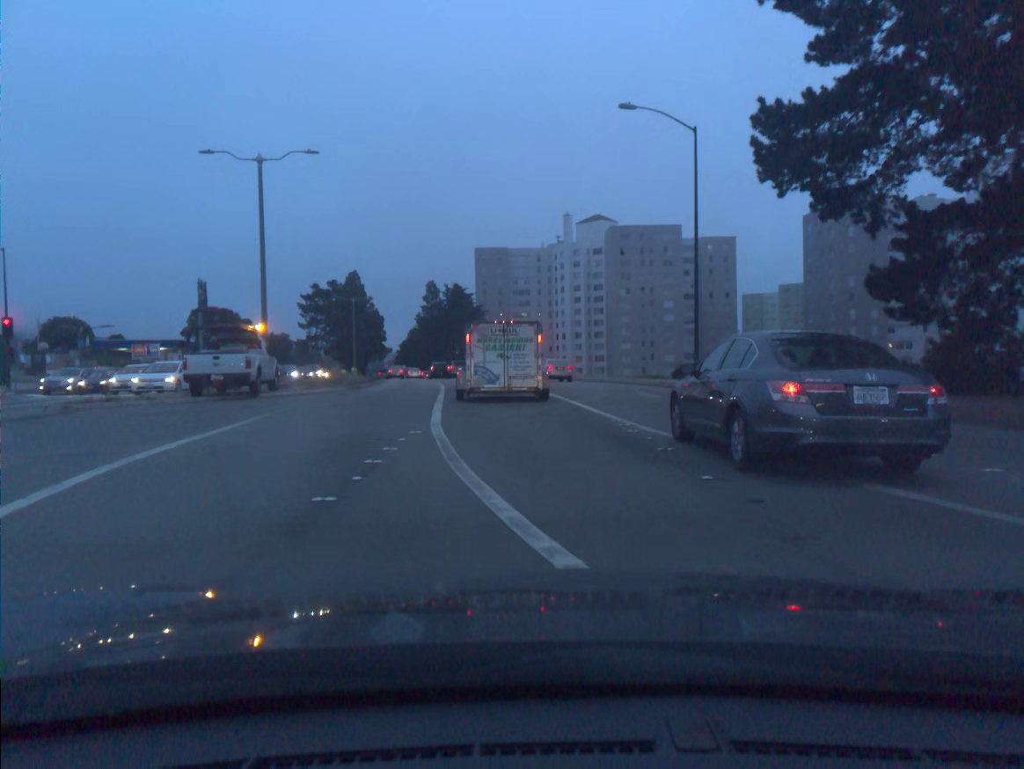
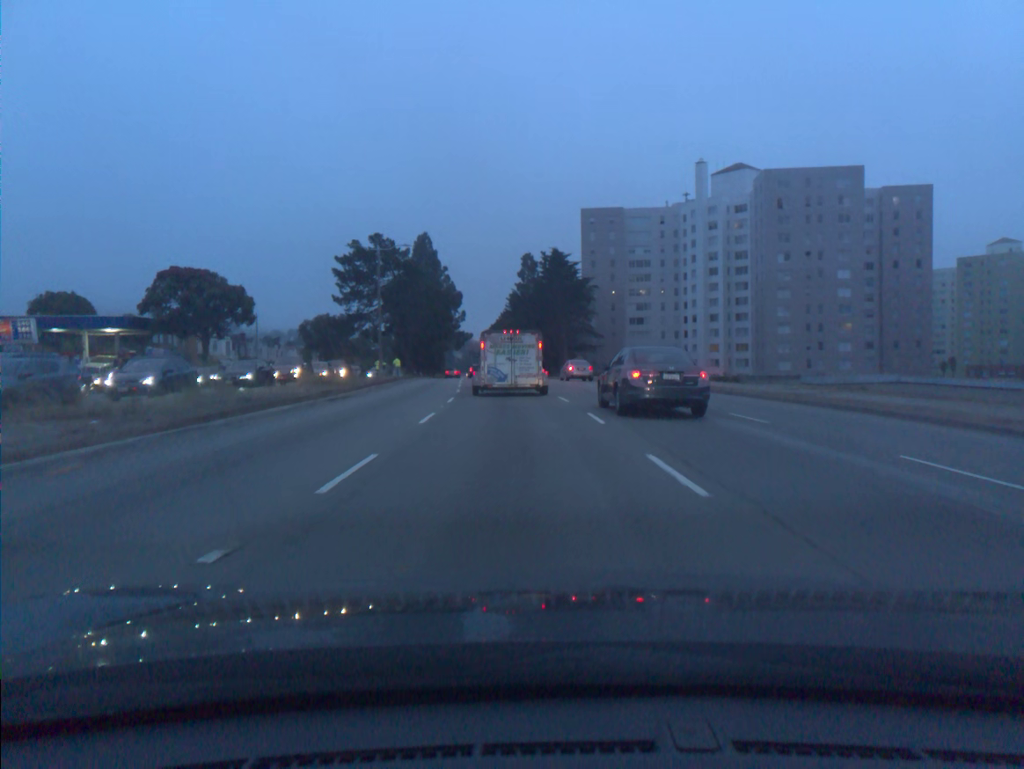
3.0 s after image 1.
(-2.5, +37.6) m; -7°
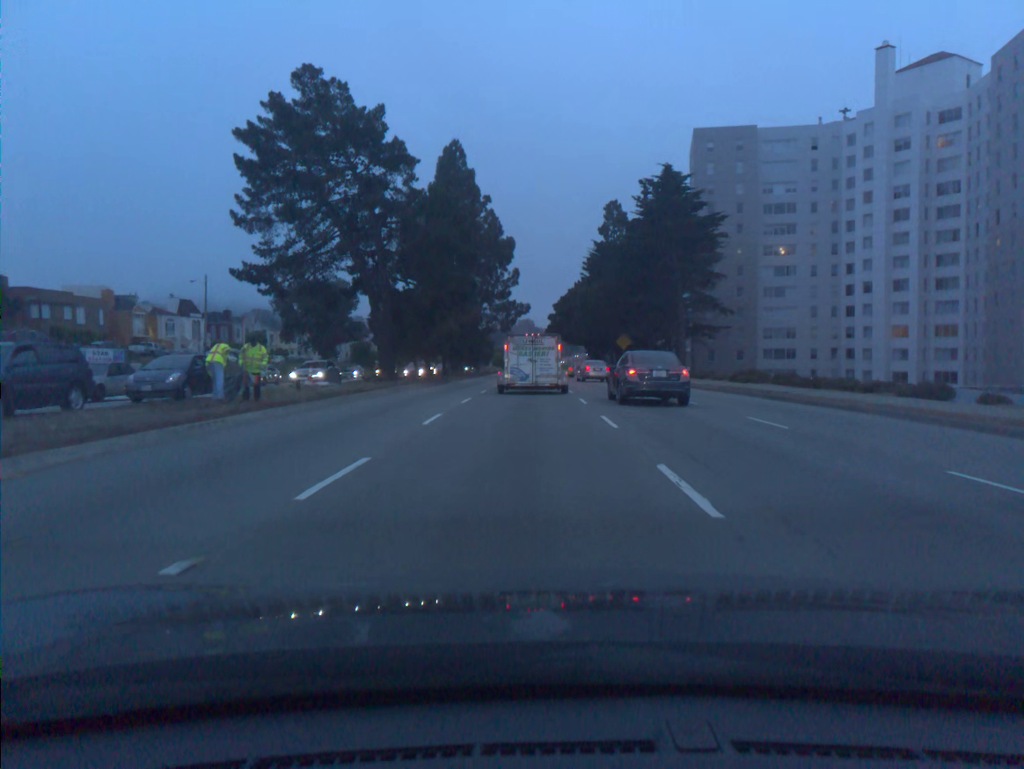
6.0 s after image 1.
(-2.5, +44.9) m; -5°
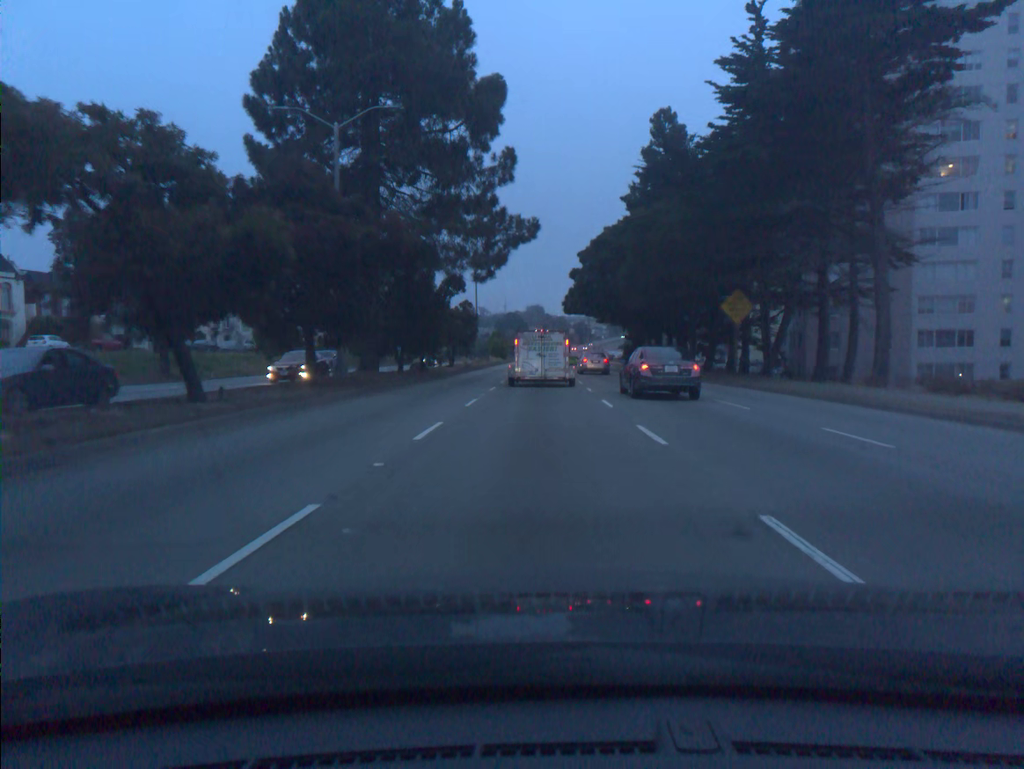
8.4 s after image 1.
(-0.3, +40.1) m; -1°
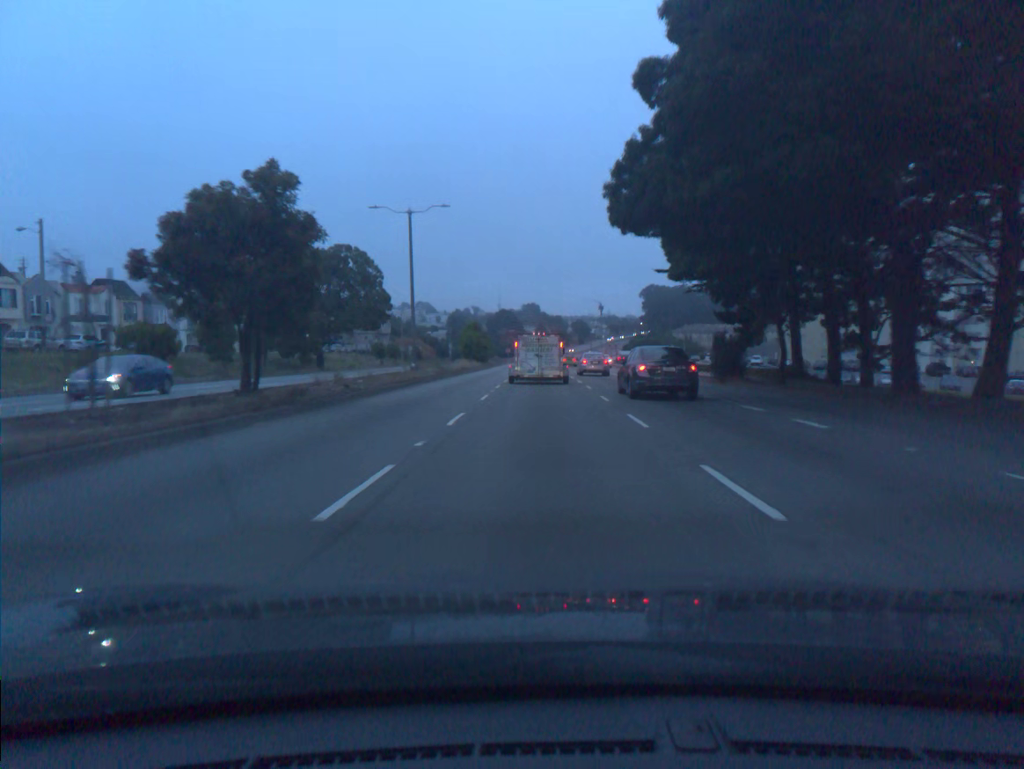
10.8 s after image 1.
(+0.1, +41.9) m; 0°
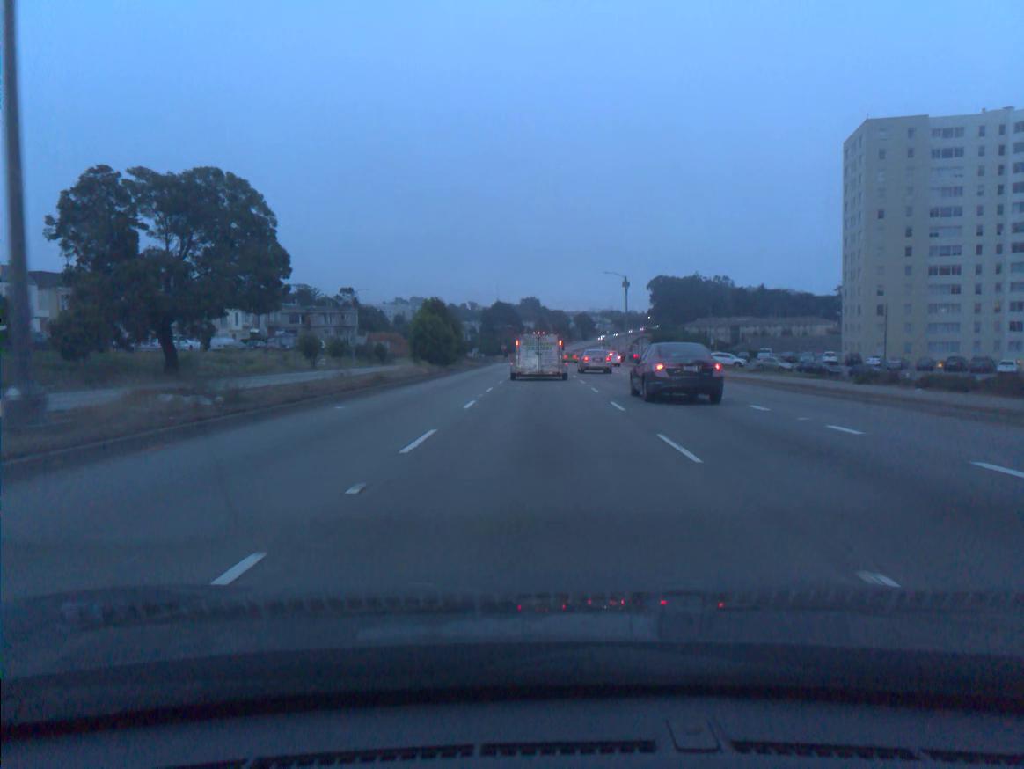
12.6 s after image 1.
(0.0, +33.4) m; 0°
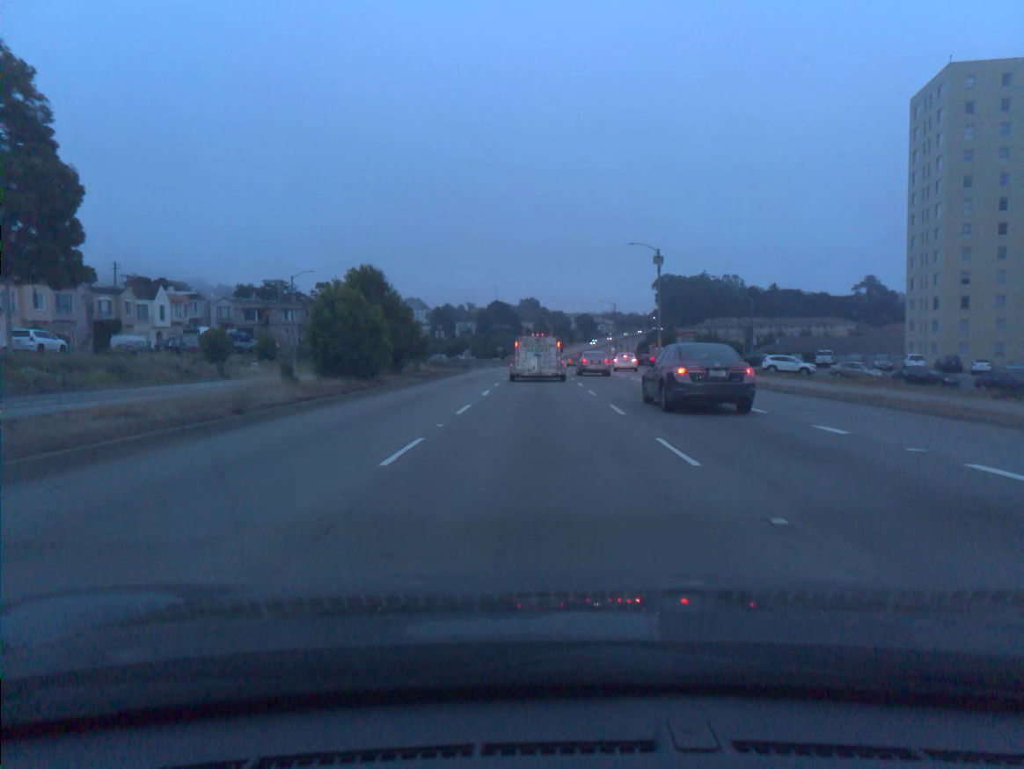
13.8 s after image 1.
(+0.1, +23.0) m; 0°
